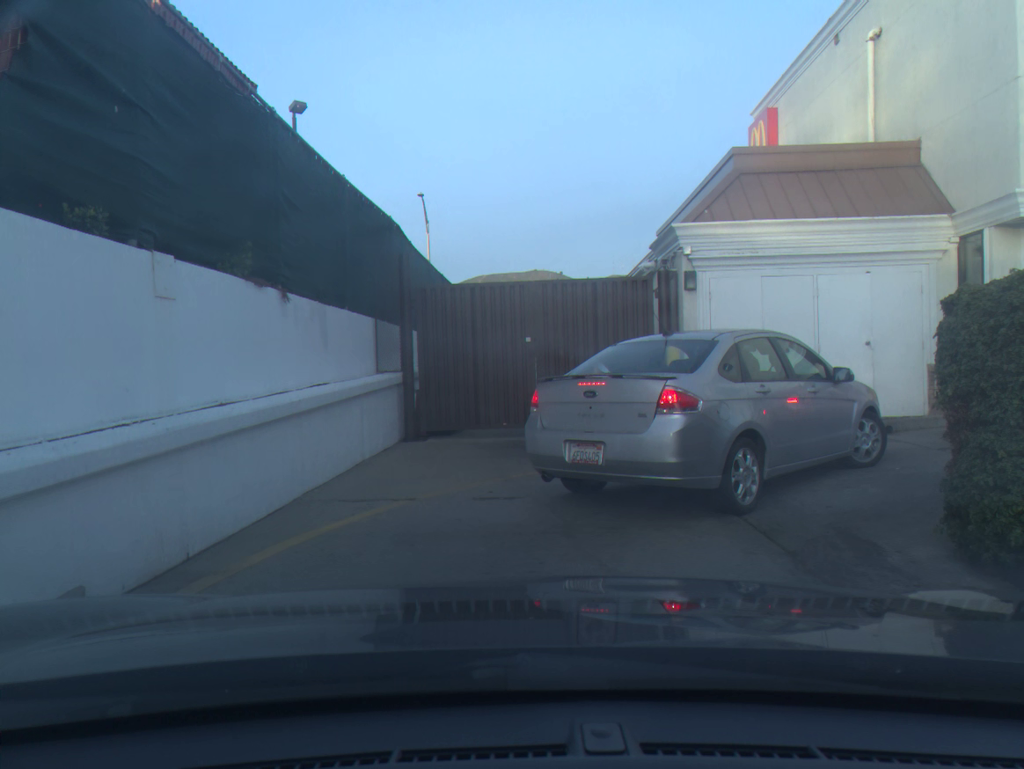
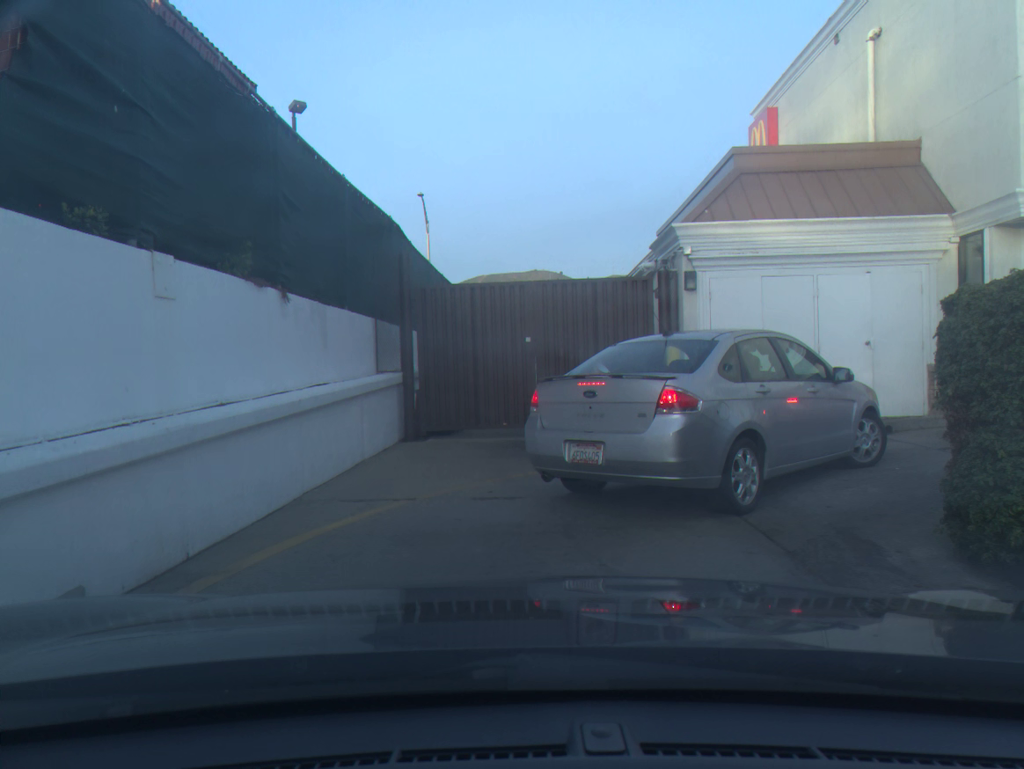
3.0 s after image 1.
(0.0, 0.0) m; 0°
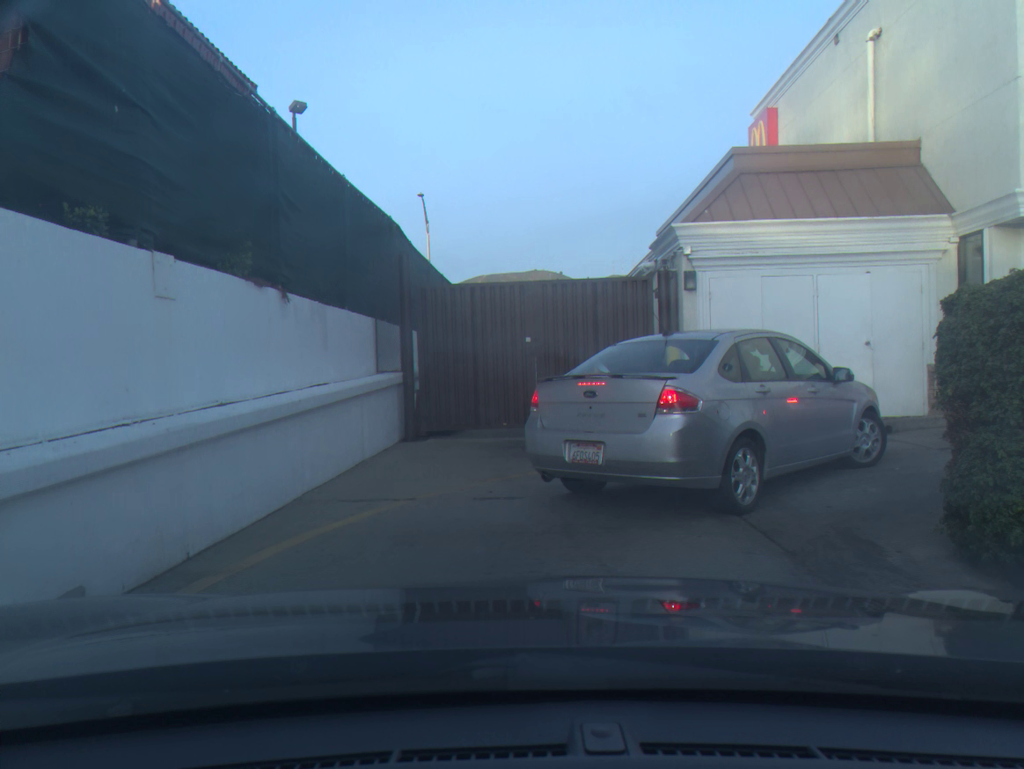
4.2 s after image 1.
(0.0, 0.0) m; 0°
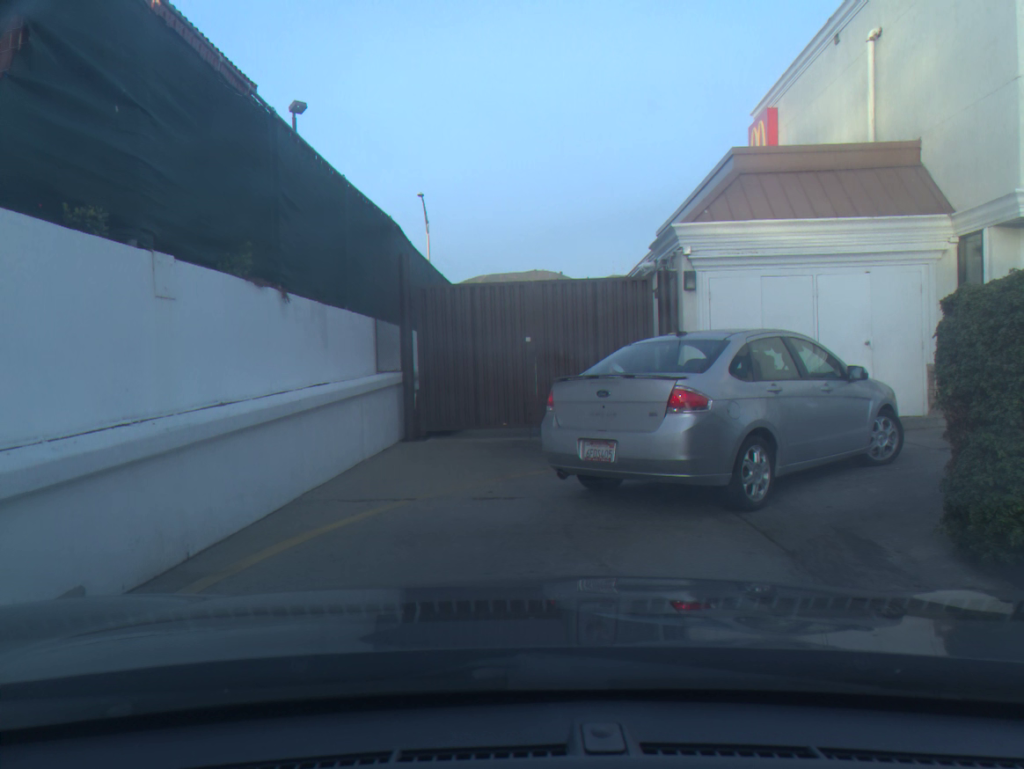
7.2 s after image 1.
(0.0, 0.0) m; 0°
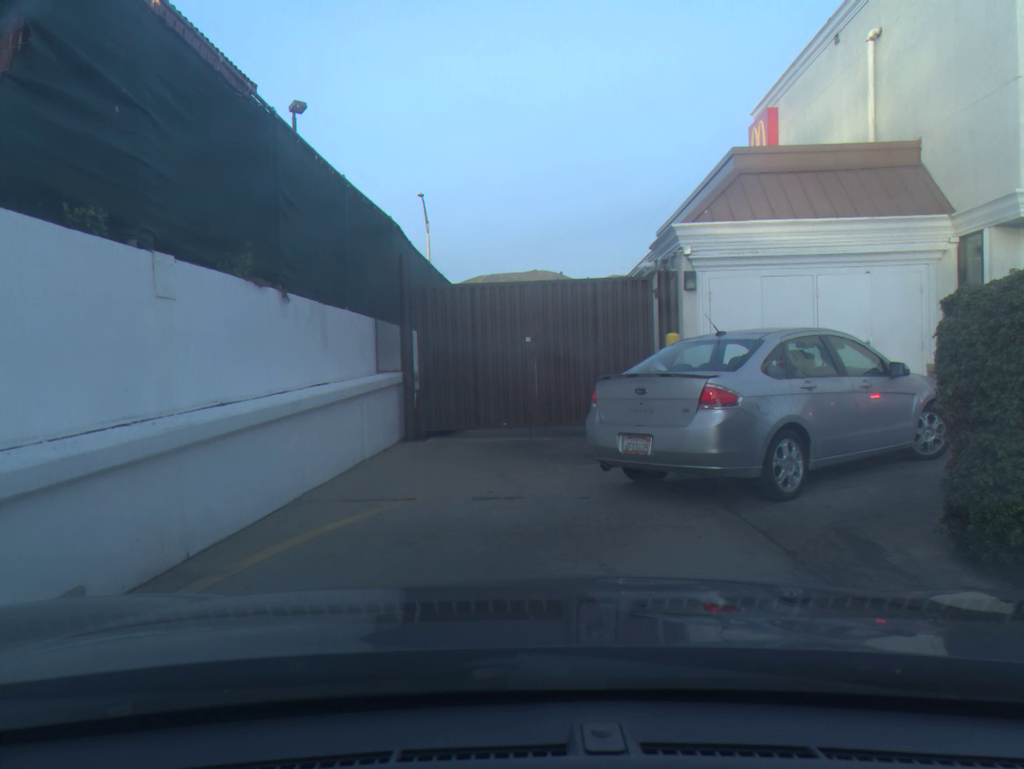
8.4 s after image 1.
(0.0, 0.0) m; 0°
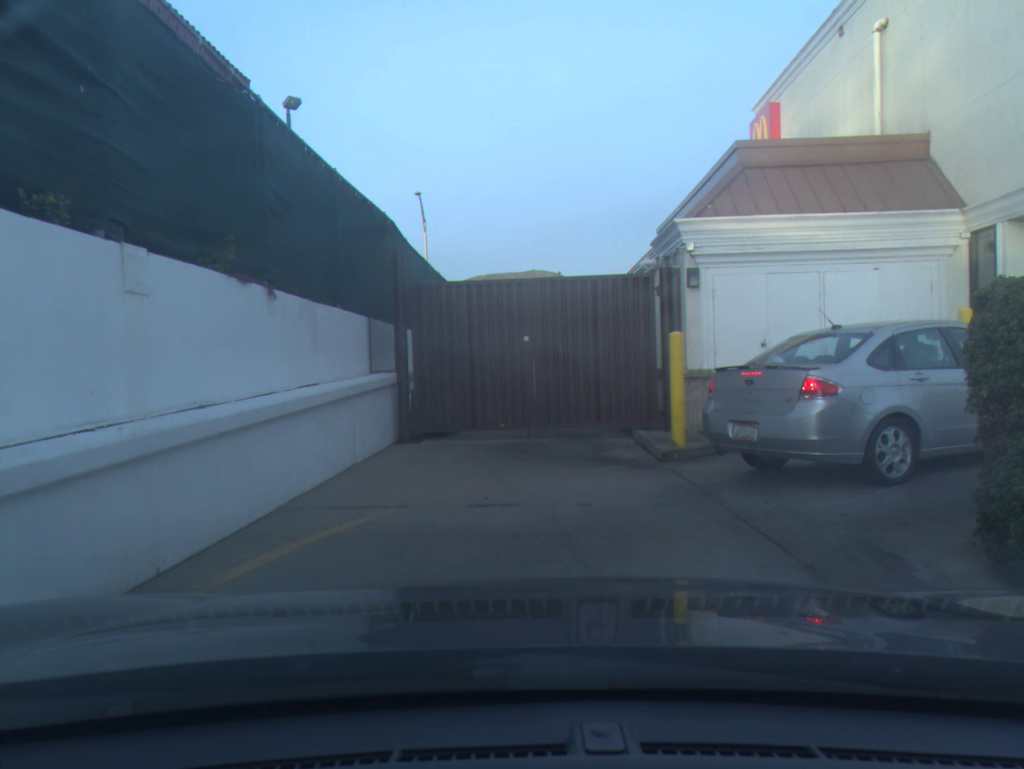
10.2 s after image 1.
(0.0, +0.4) m; 0°
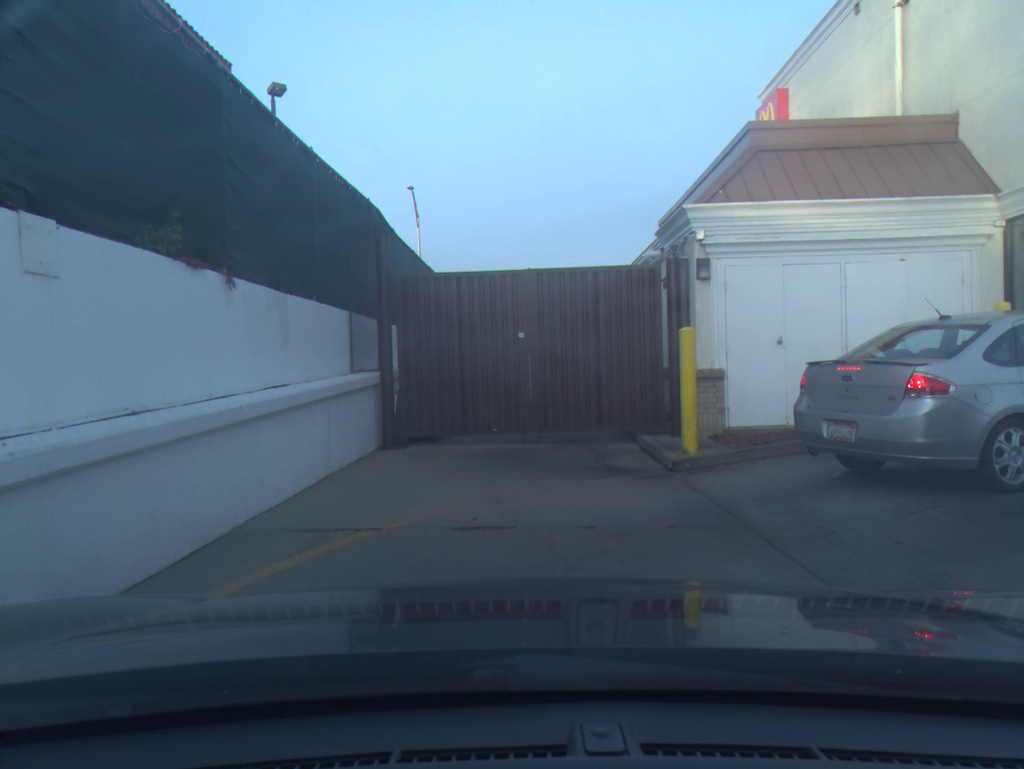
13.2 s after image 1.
(0.0, +0.9) m; 0°
